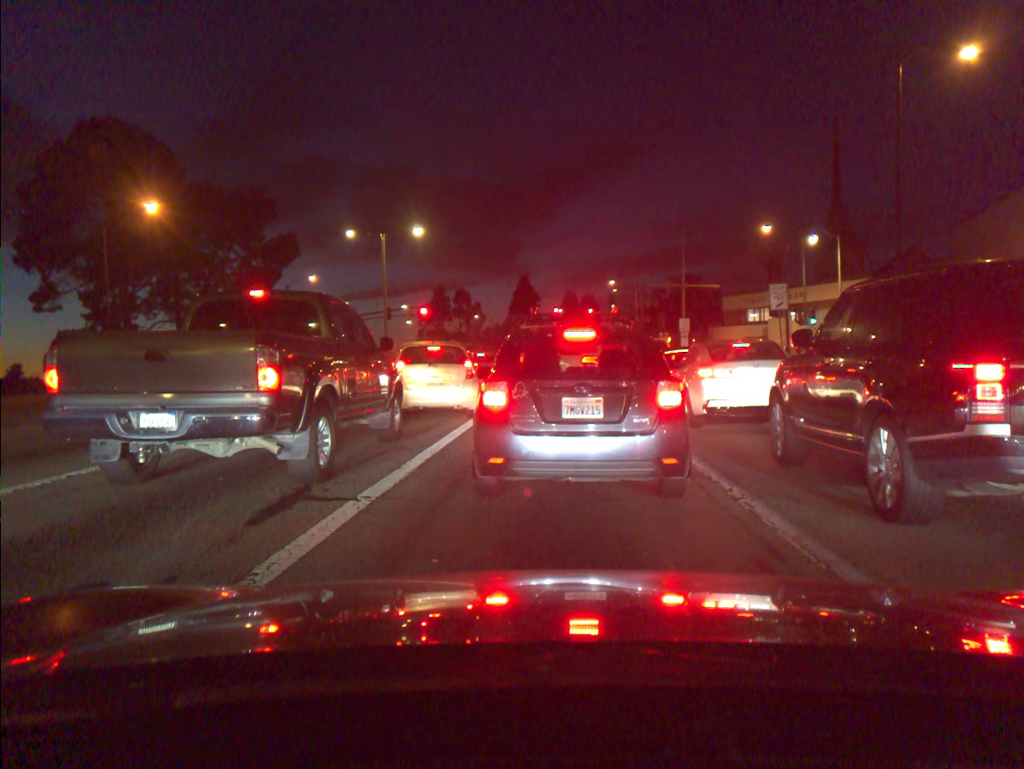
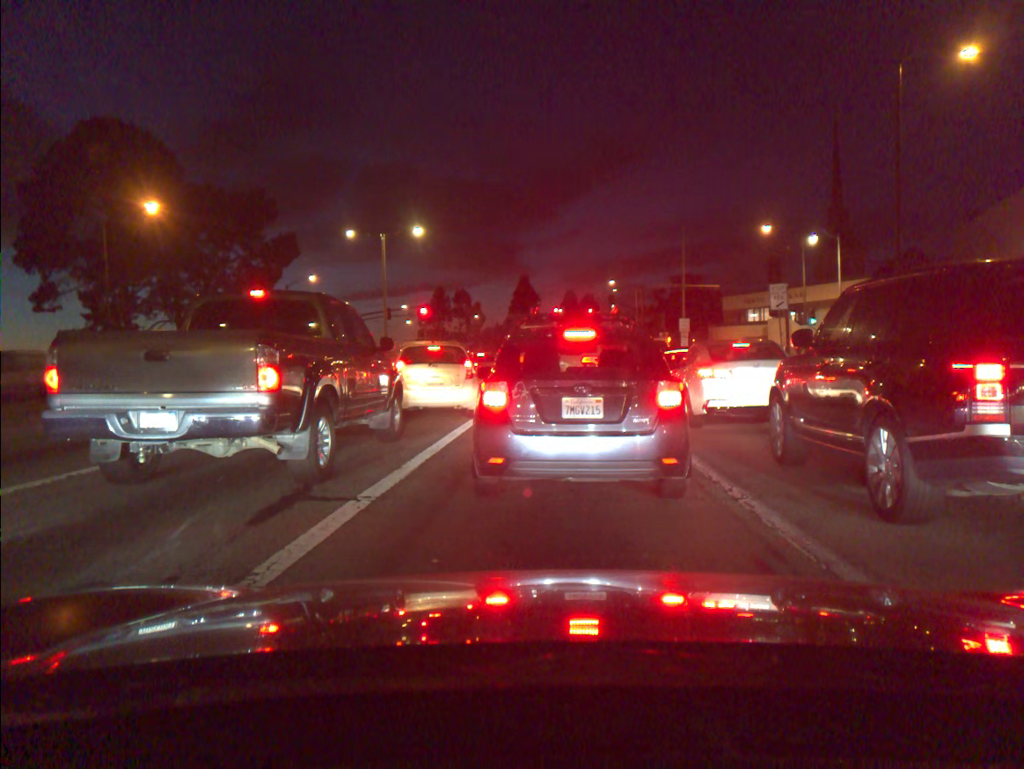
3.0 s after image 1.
(0.0, -0.1) m; 0°
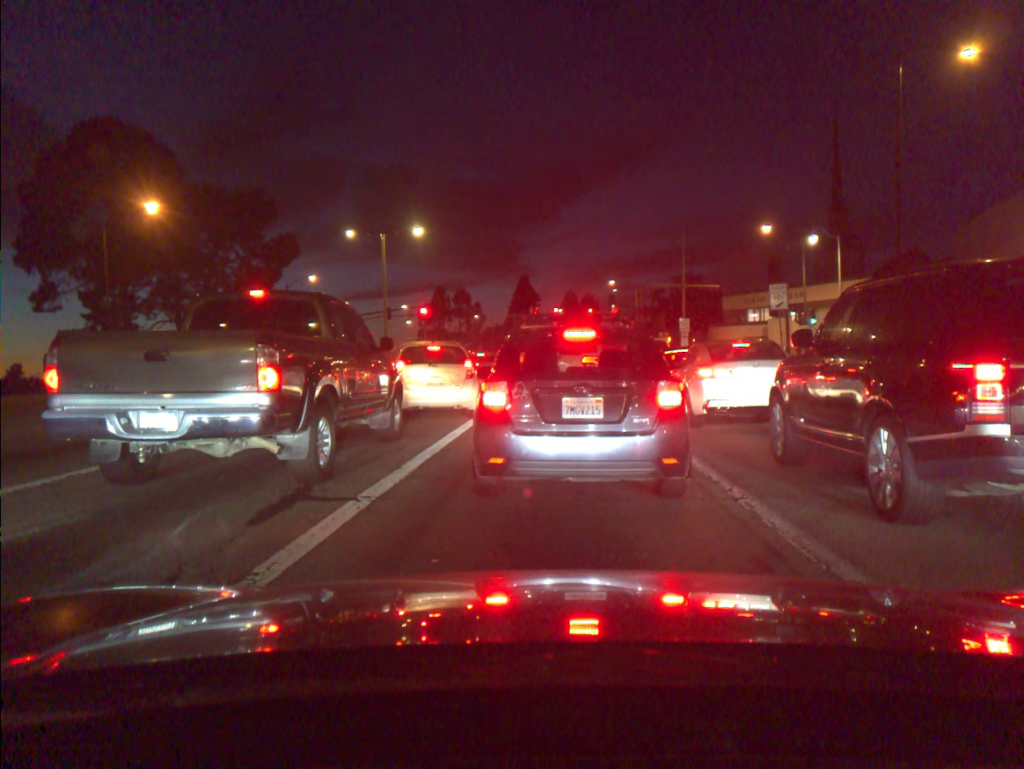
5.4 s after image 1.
(0.0, 0.0) m; 0°
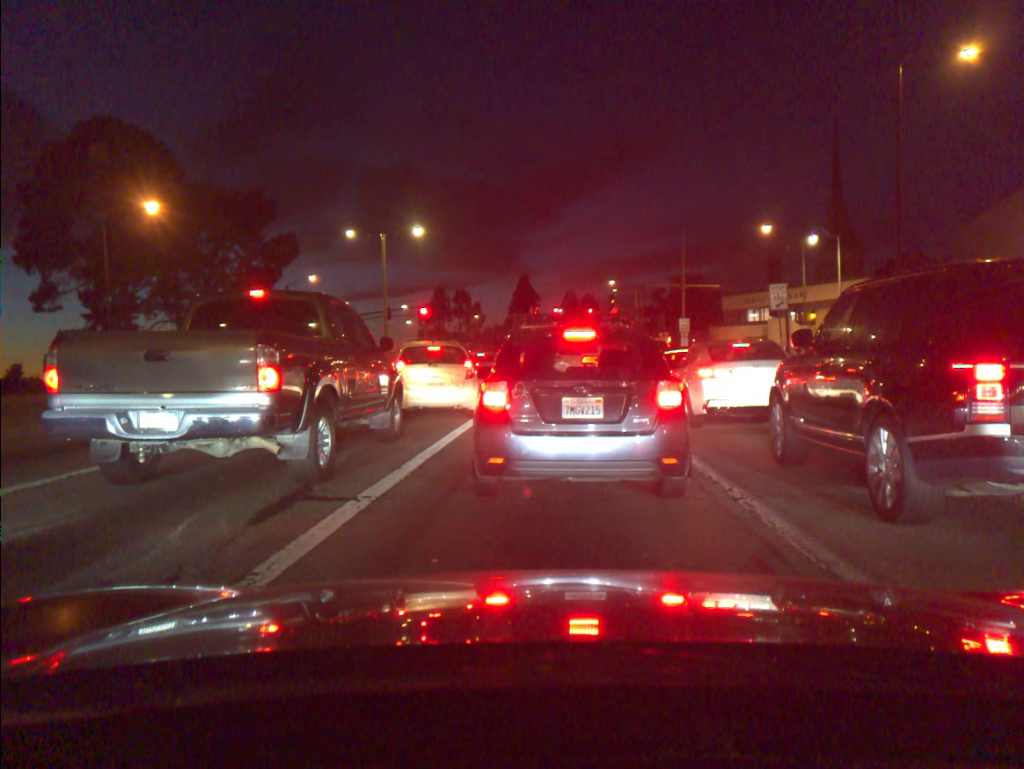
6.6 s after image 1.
(0.0, 0.0) m; 0°
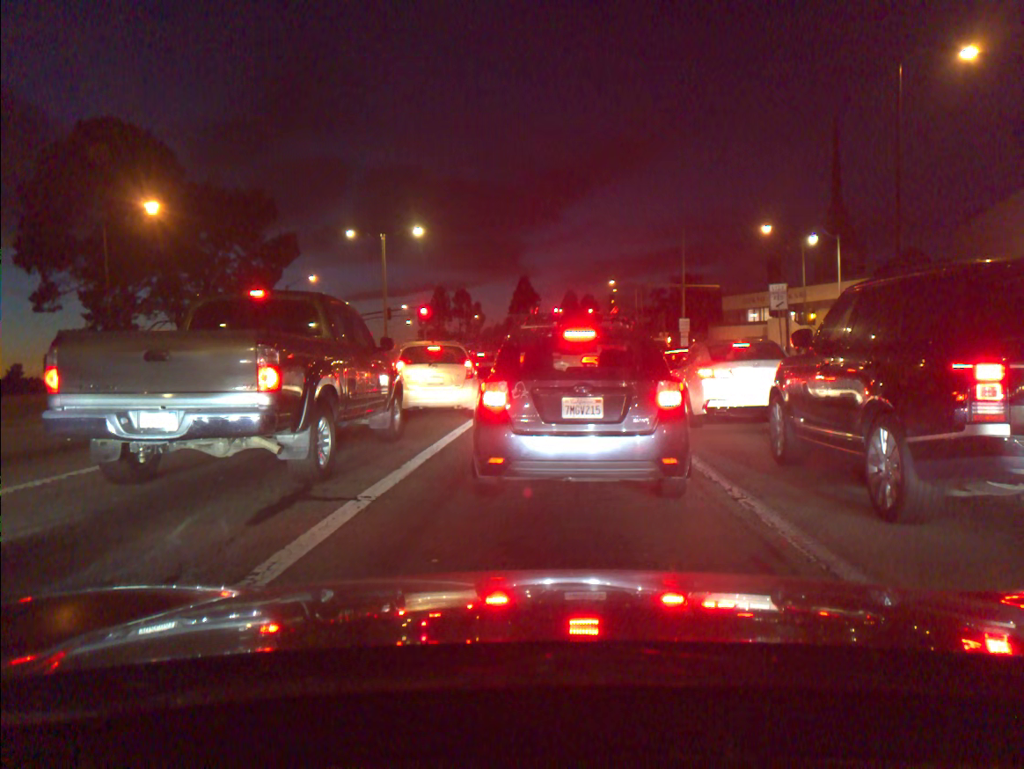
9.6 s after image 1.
(0.0, 0.0) m; 0°
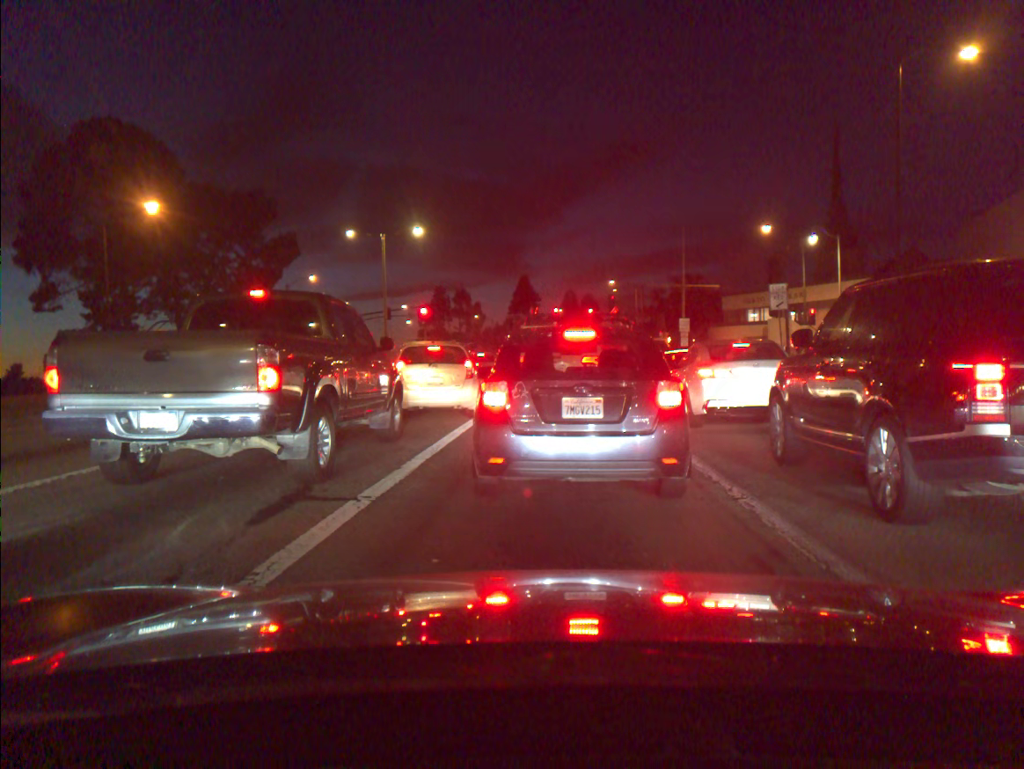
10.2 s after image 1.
(0.0, 0.0) m; 0°
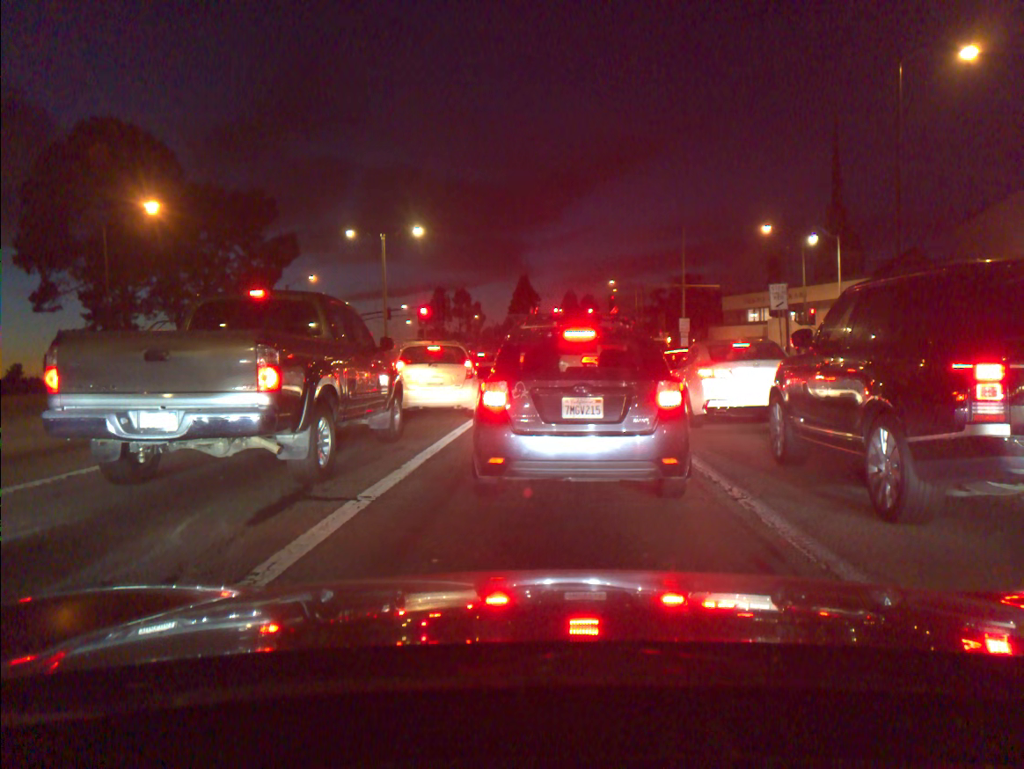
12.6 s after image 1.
(0.0, 0.0) m; 0°
